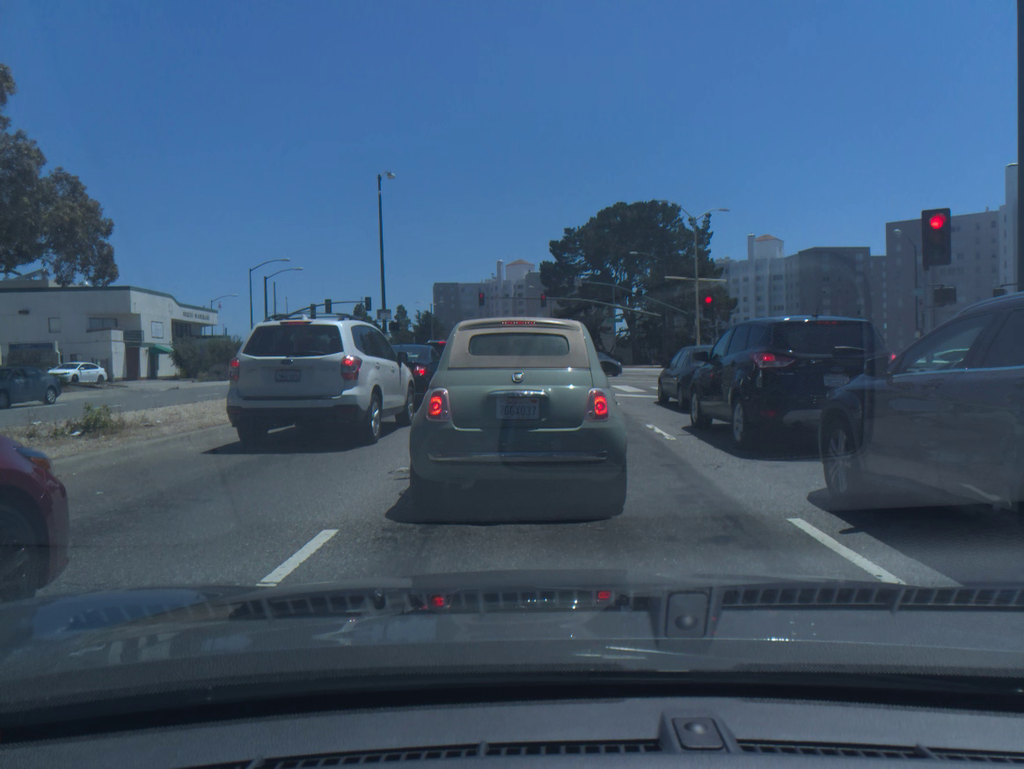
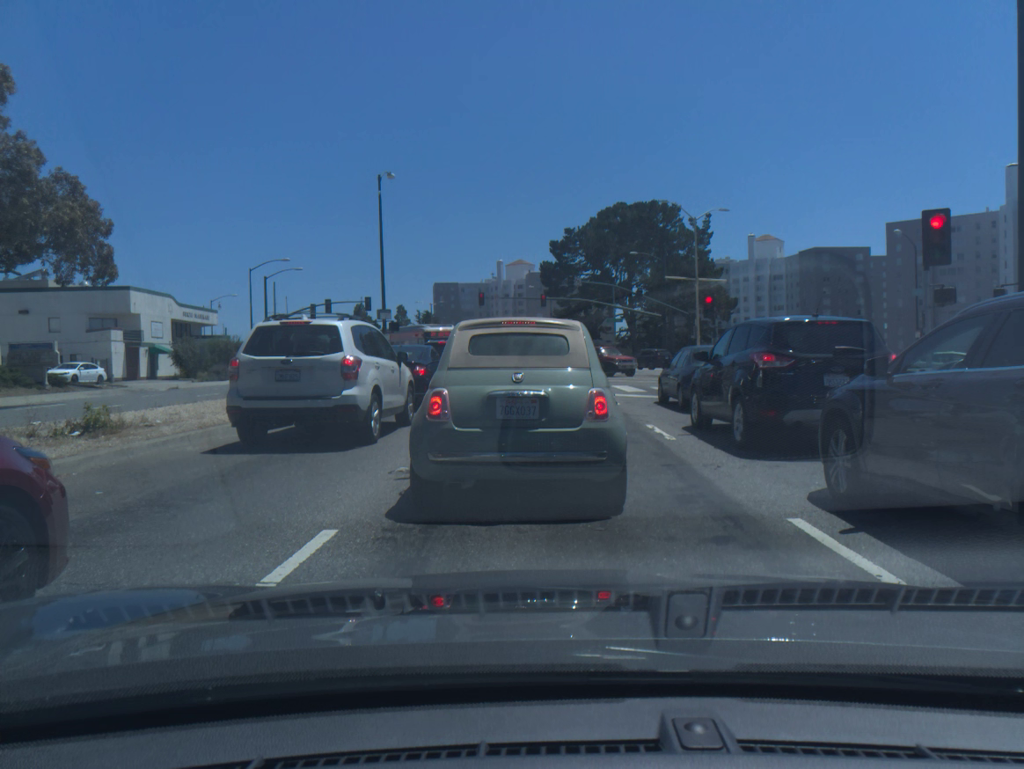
(0.0, 0.0) m; 0°
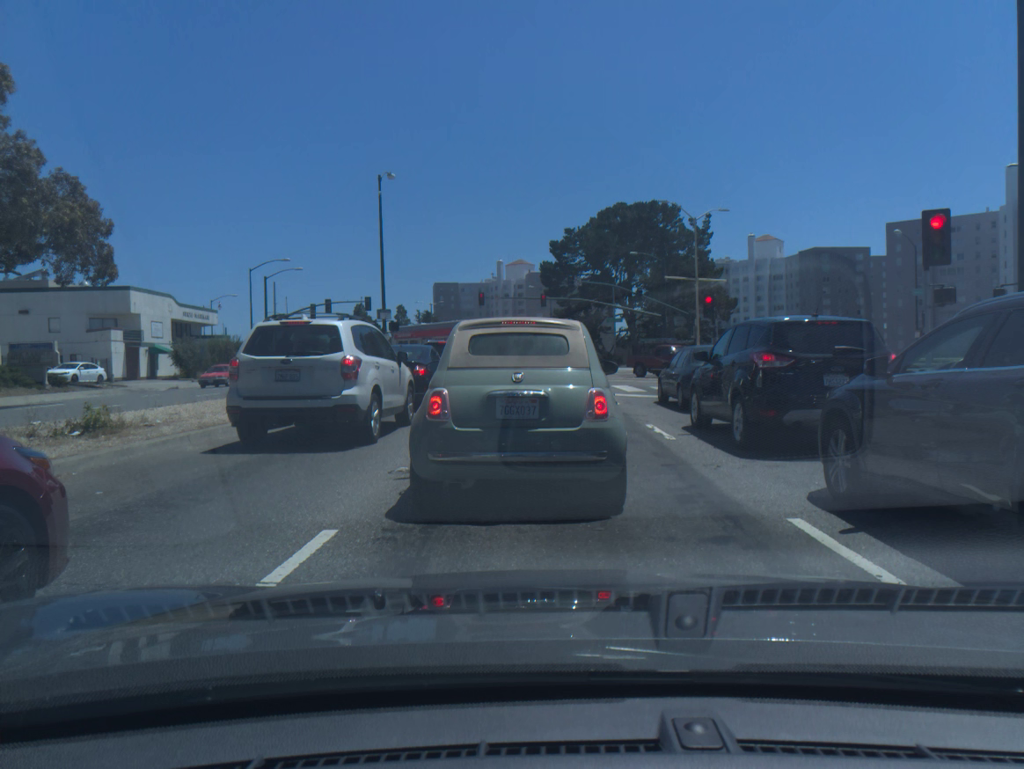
(0.0, 0.0) m; 0°
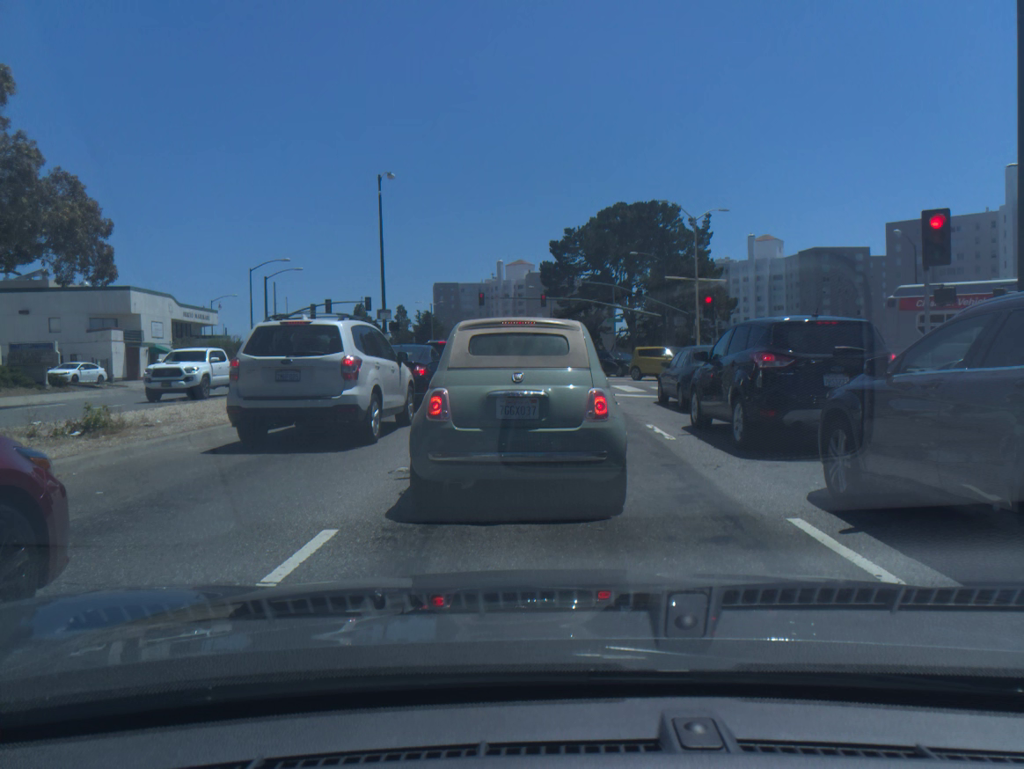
(-0.1, 0.0) m; 0°
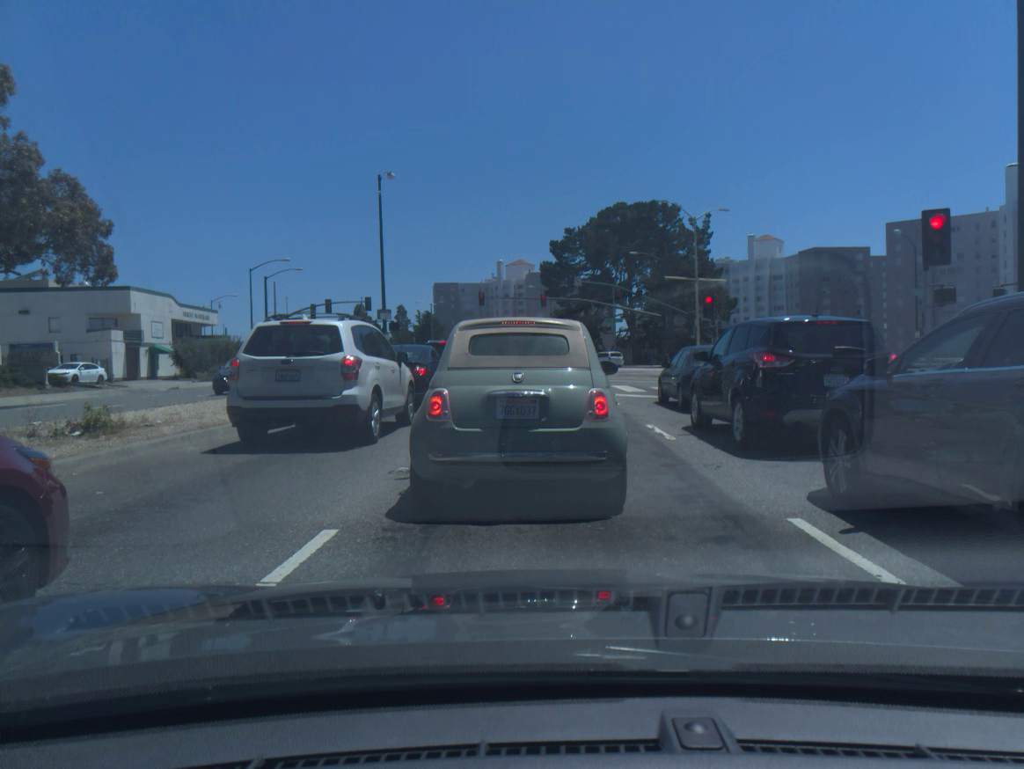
(0.0, 0.0) m; 0°
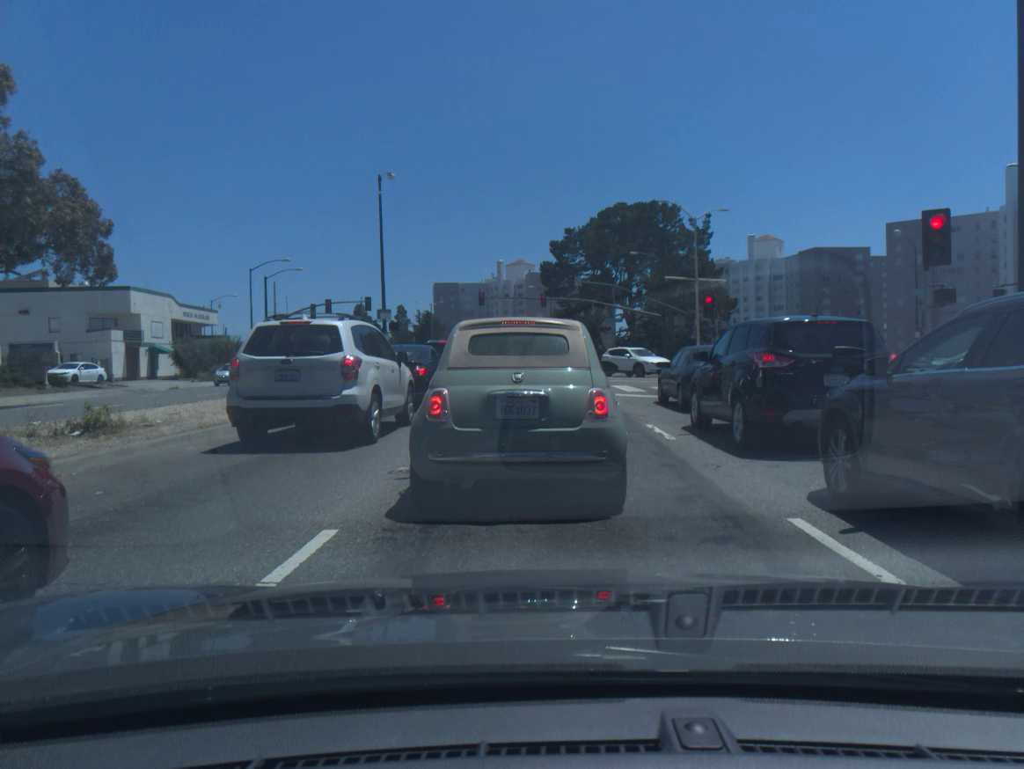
(0.0, 0.0) m; 0°
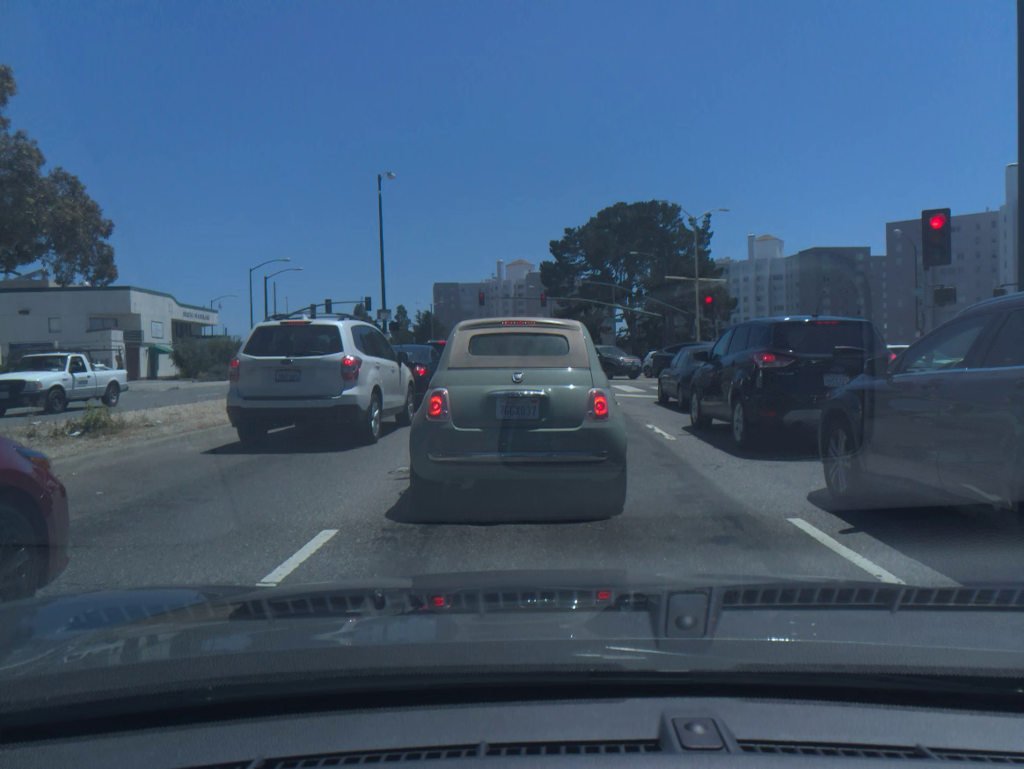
(0.0, 0.0) m; 0°
